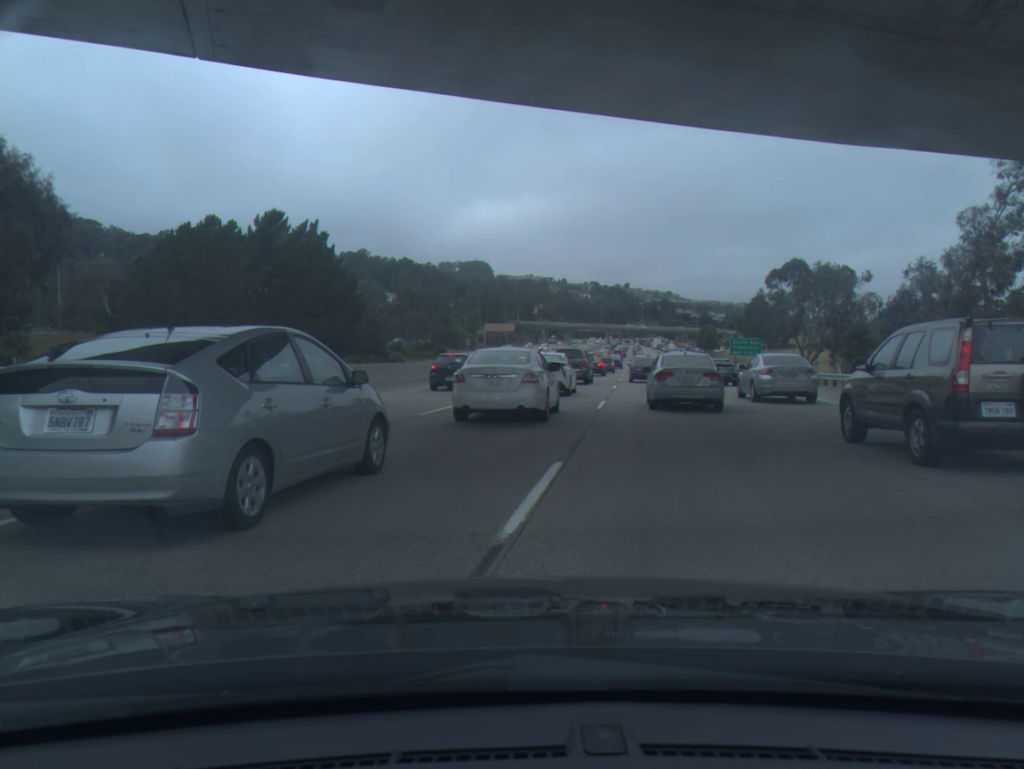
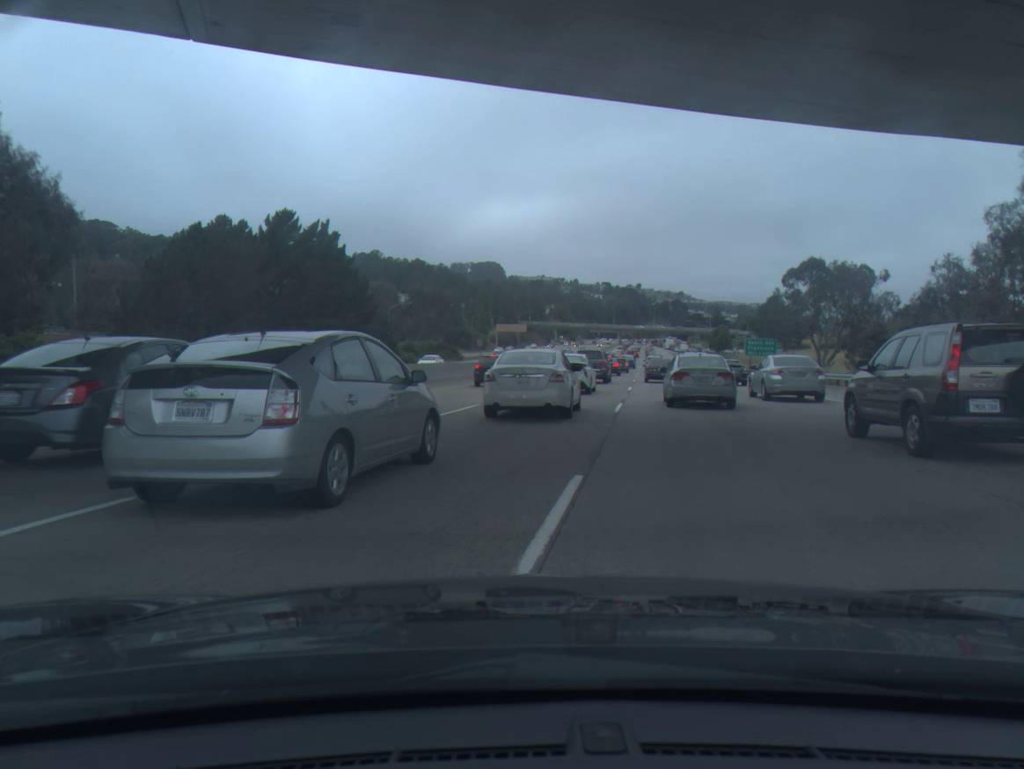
(0.0, +1.0) m; -1°
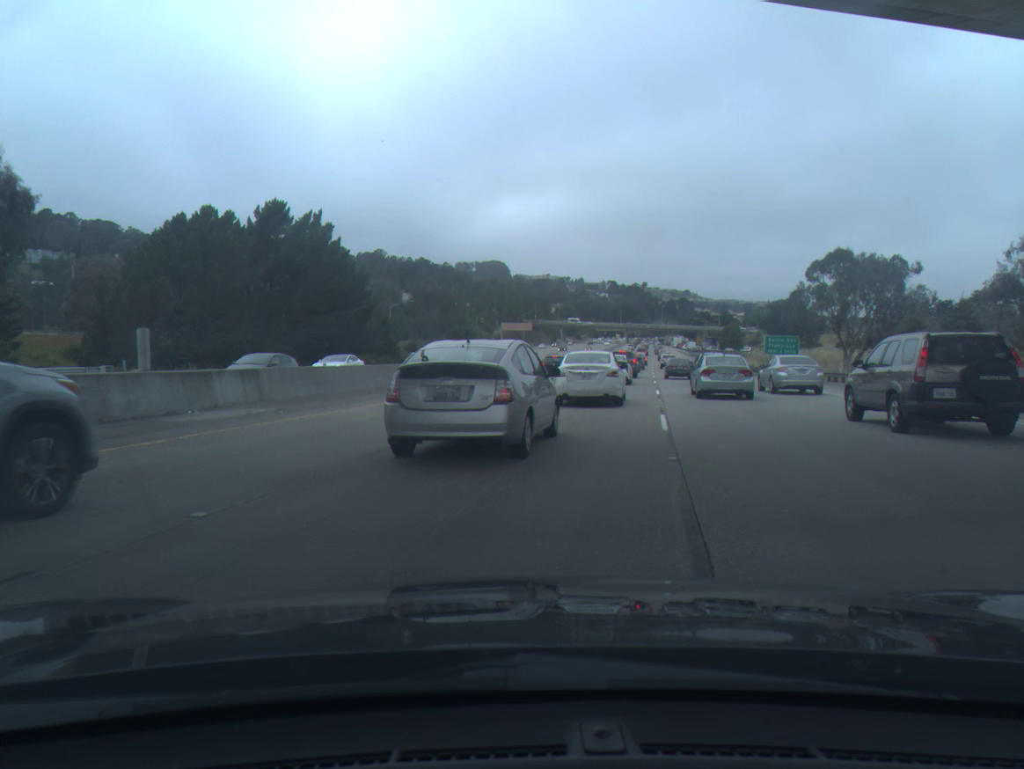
(0.0, +5.1) m; +1°
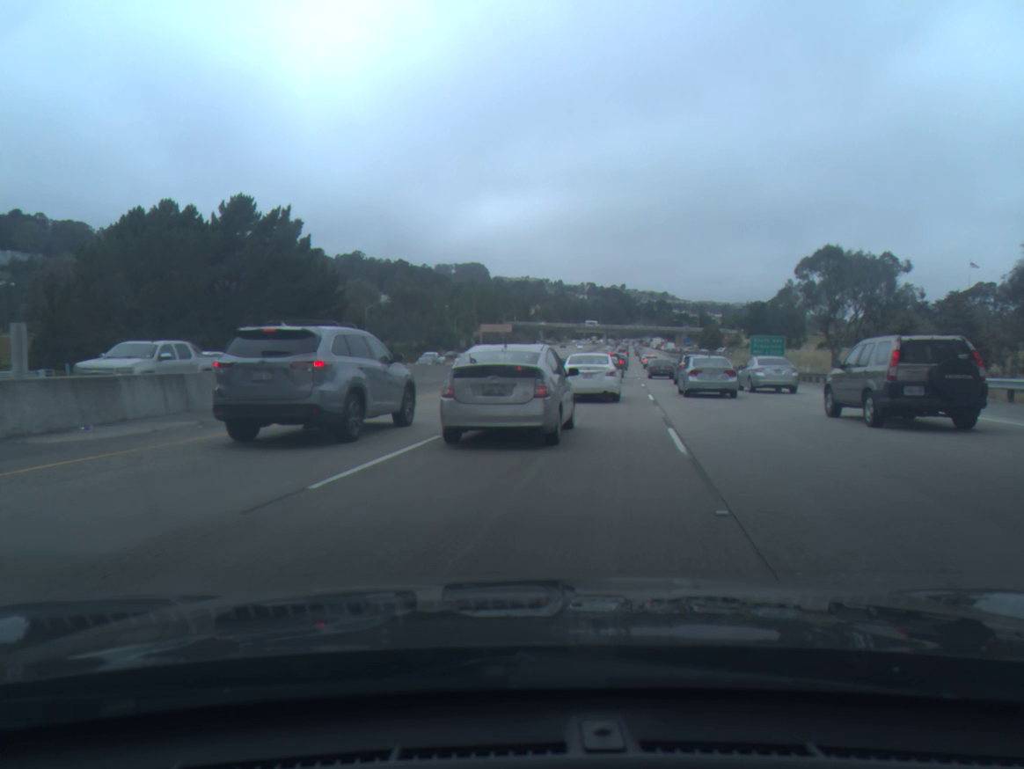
(0.0, +3.3) m; +2°
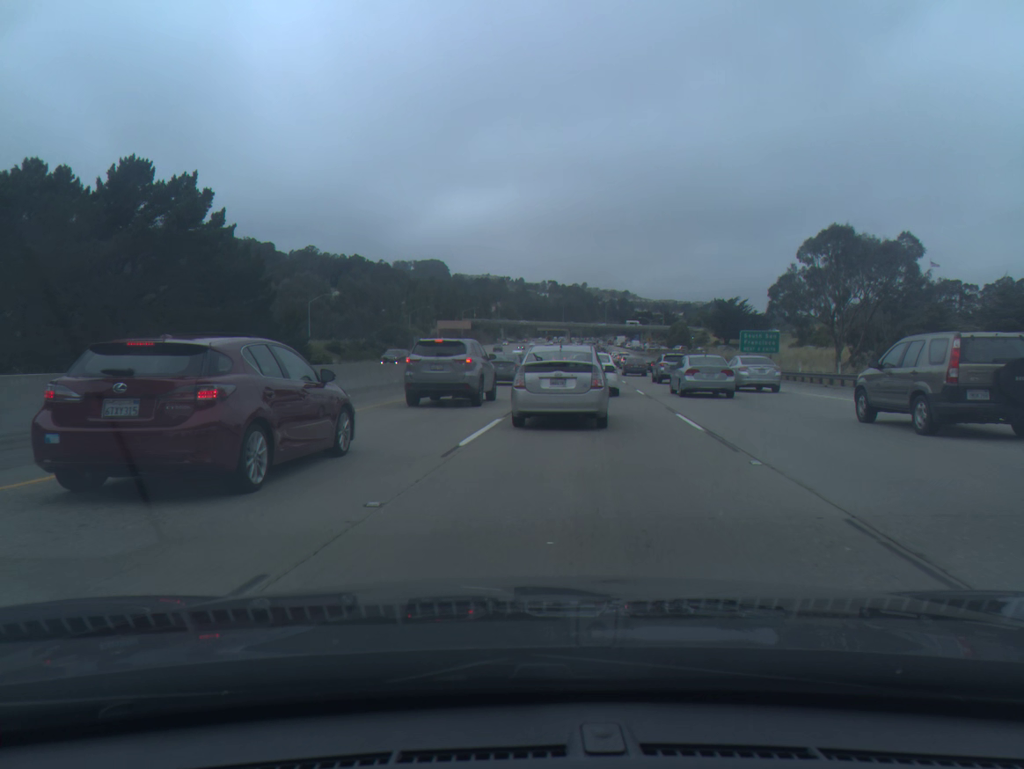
(+0.3, +11.1) m; +3°
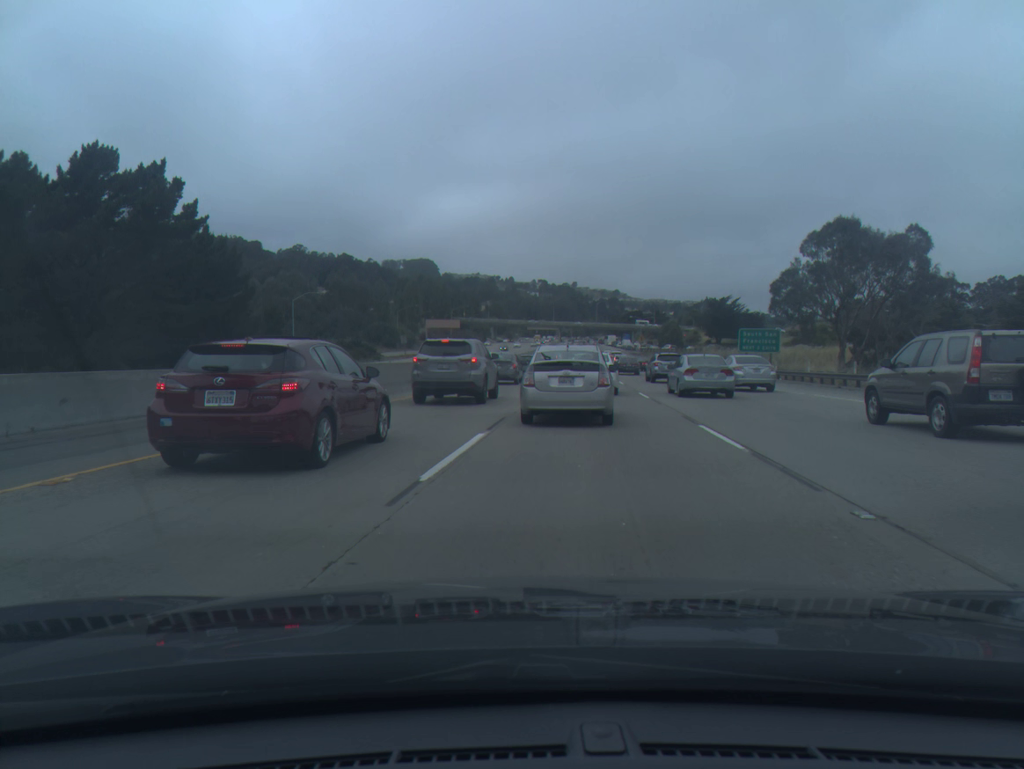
(0.0, +3.2) m; +1°
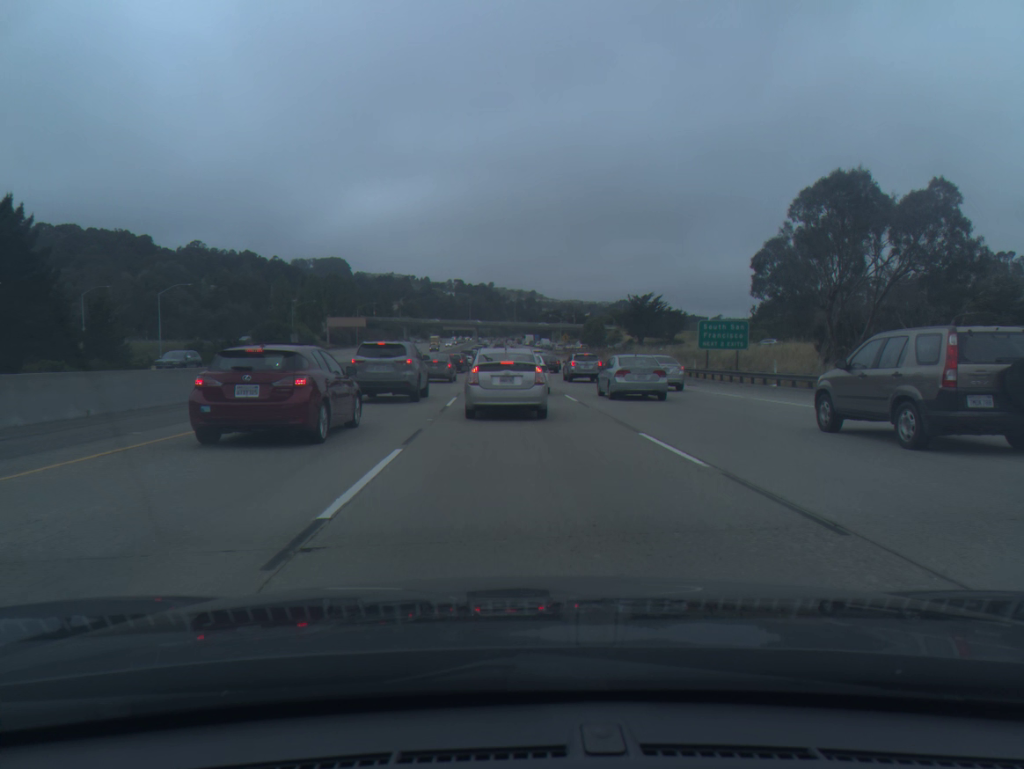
(+0.9, +16.2) m; +5°
